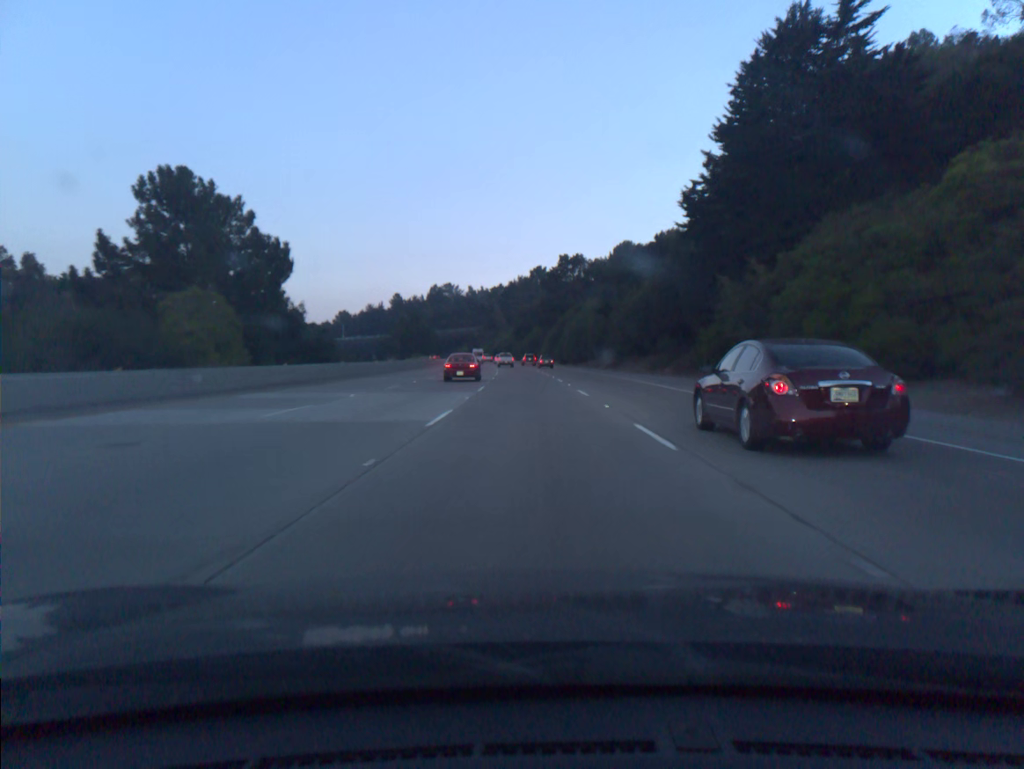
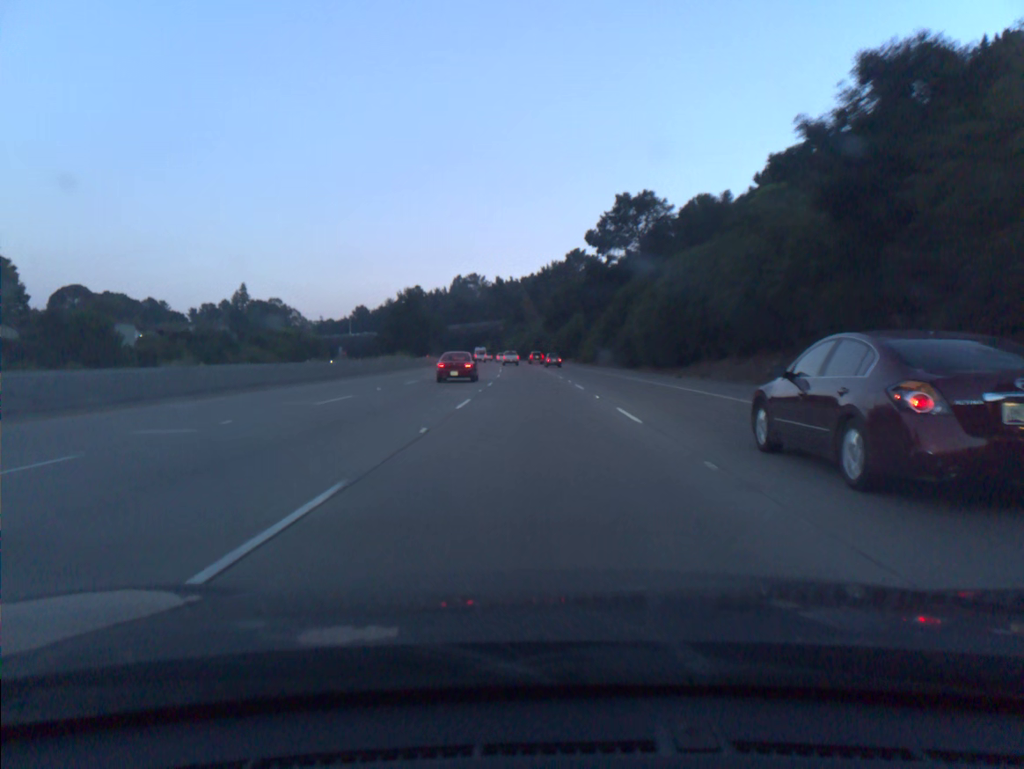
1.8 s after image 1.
(-1.2, +54.7) m; -3°
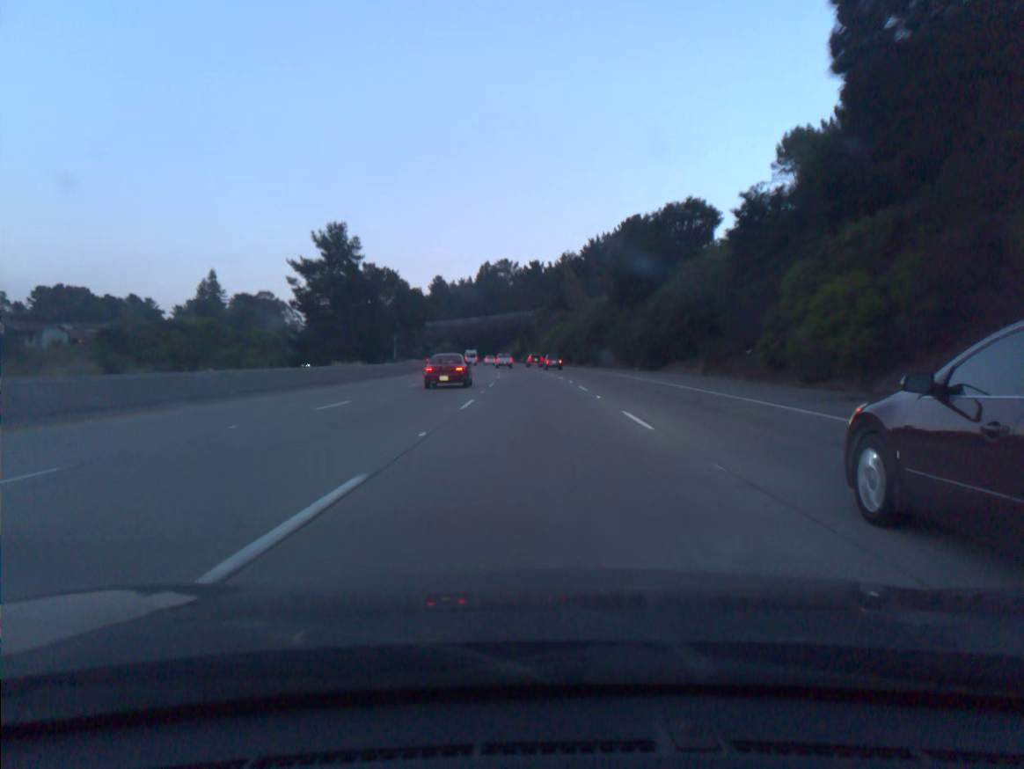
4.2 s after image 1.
(-1.7, +73.0) m; -3°
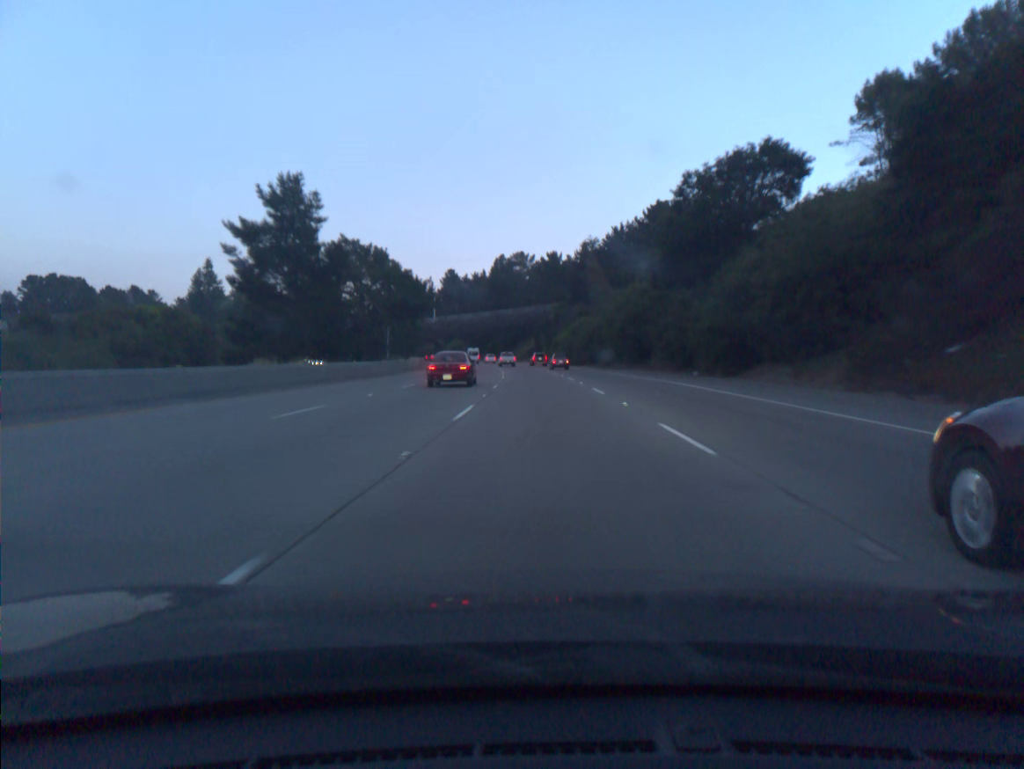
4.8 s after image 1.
(-0.2, +18.3) m; -1°
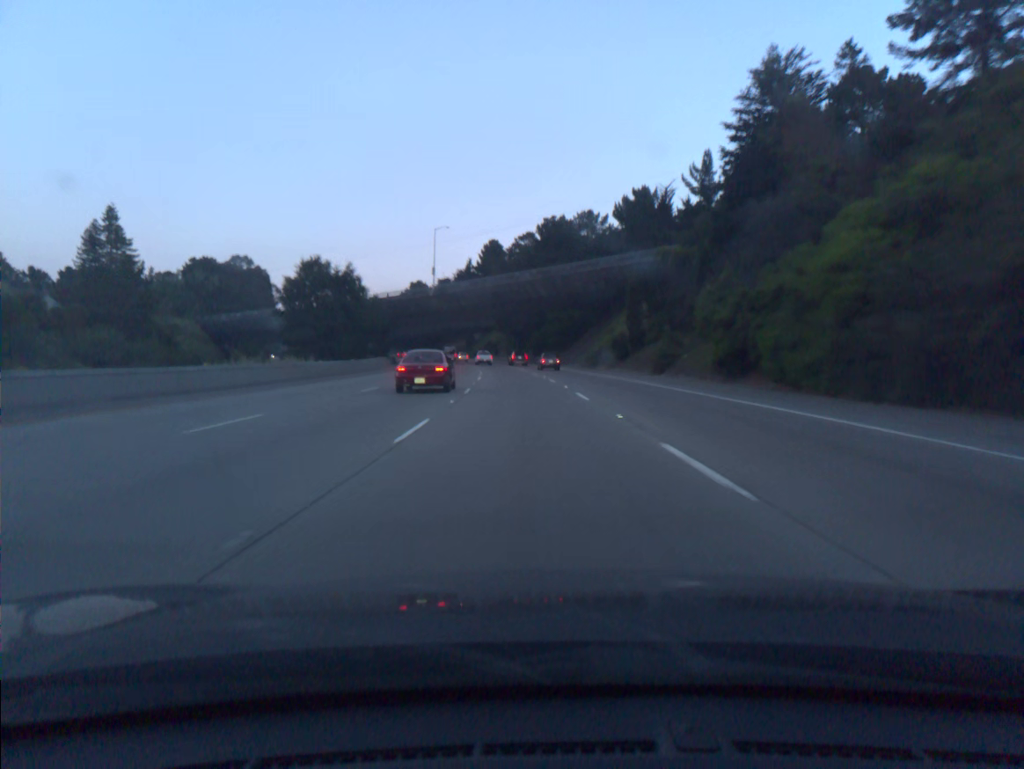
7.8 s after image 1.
(-2.9, +91.4) m; -4°
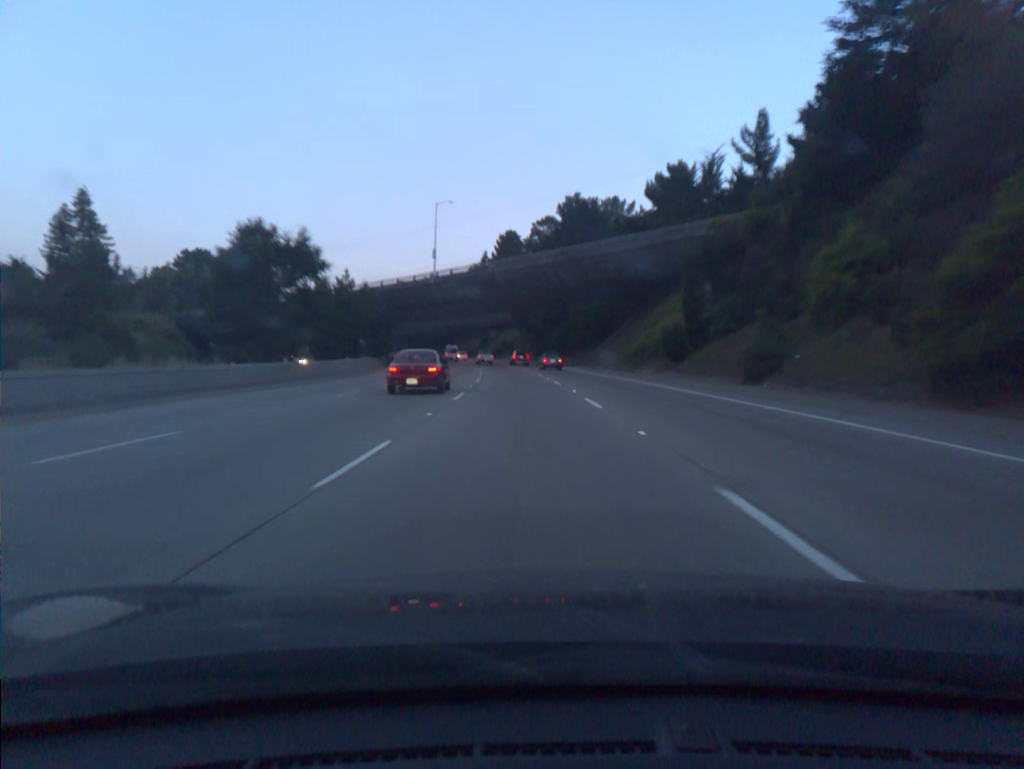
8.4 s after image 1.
(-0.2, +18.3) m; -1°
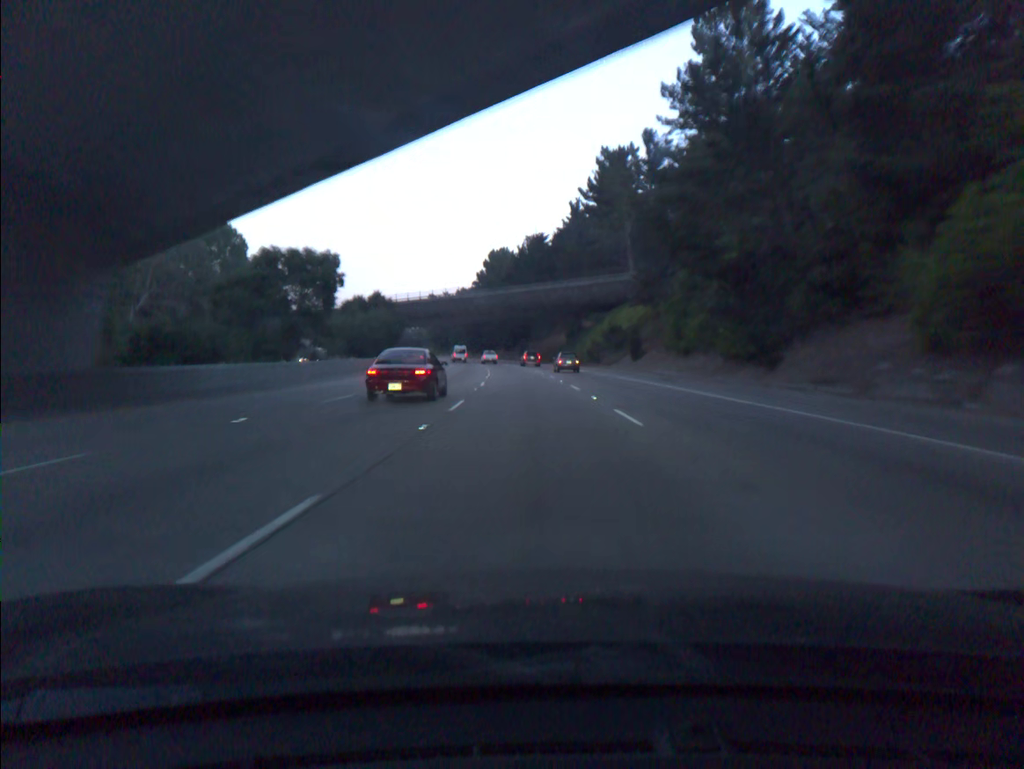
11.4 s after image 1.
(-5.7, +91.1) m; -7°
